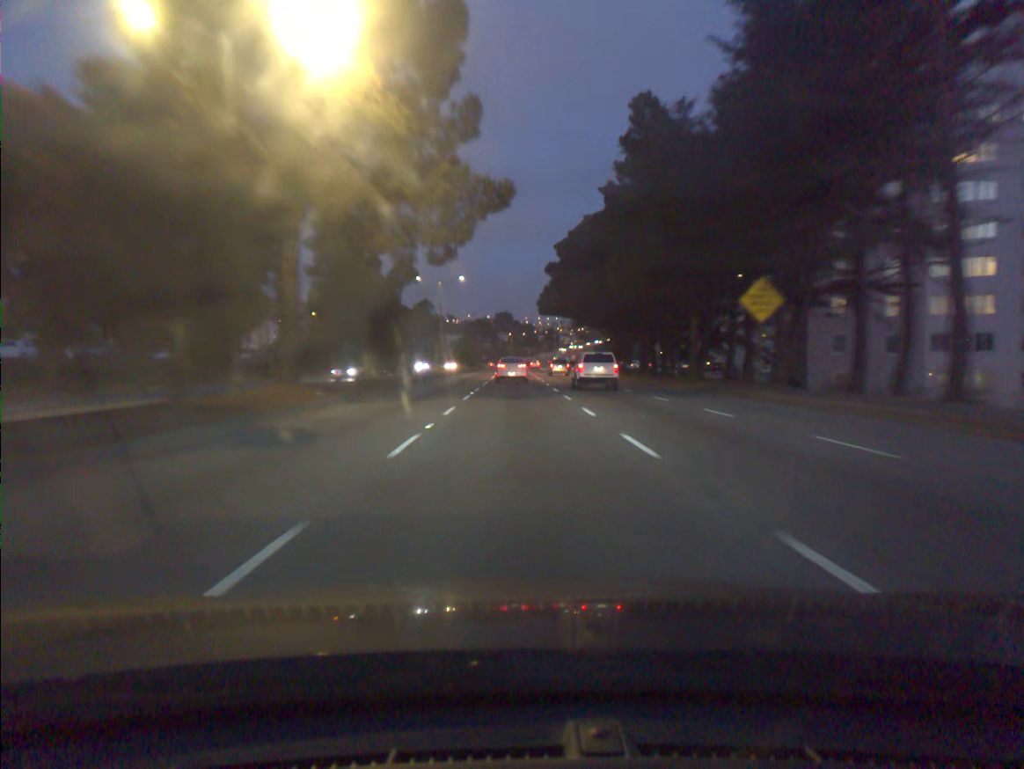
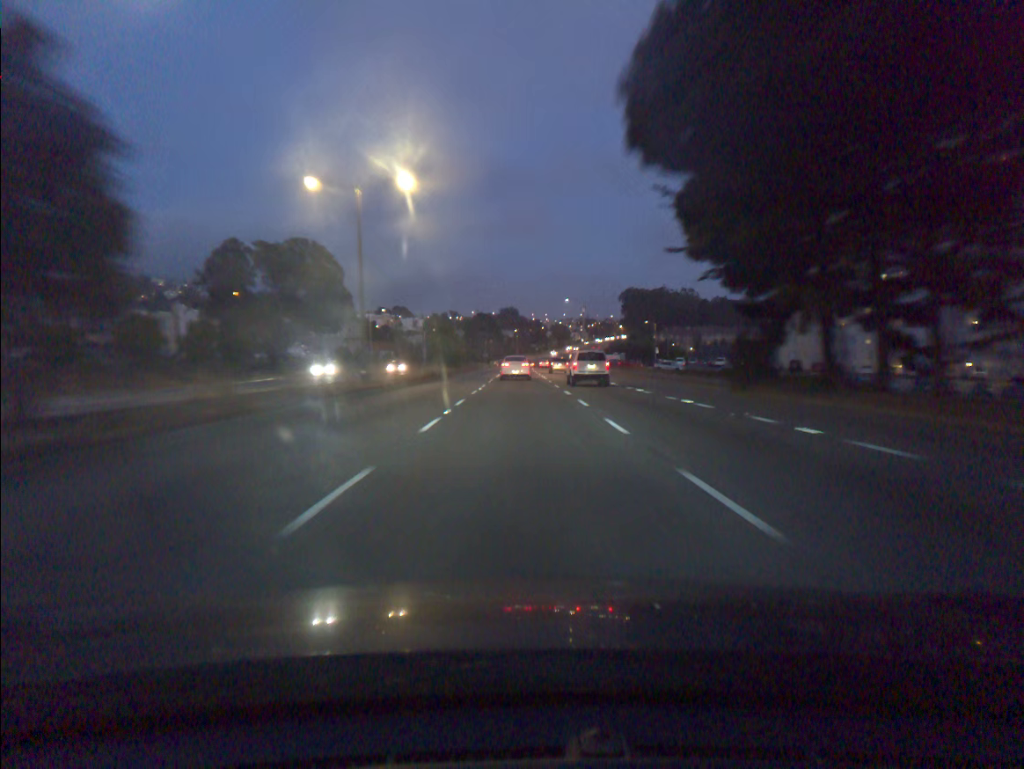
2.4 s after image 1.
(-0.1, +41.4) m; 0°
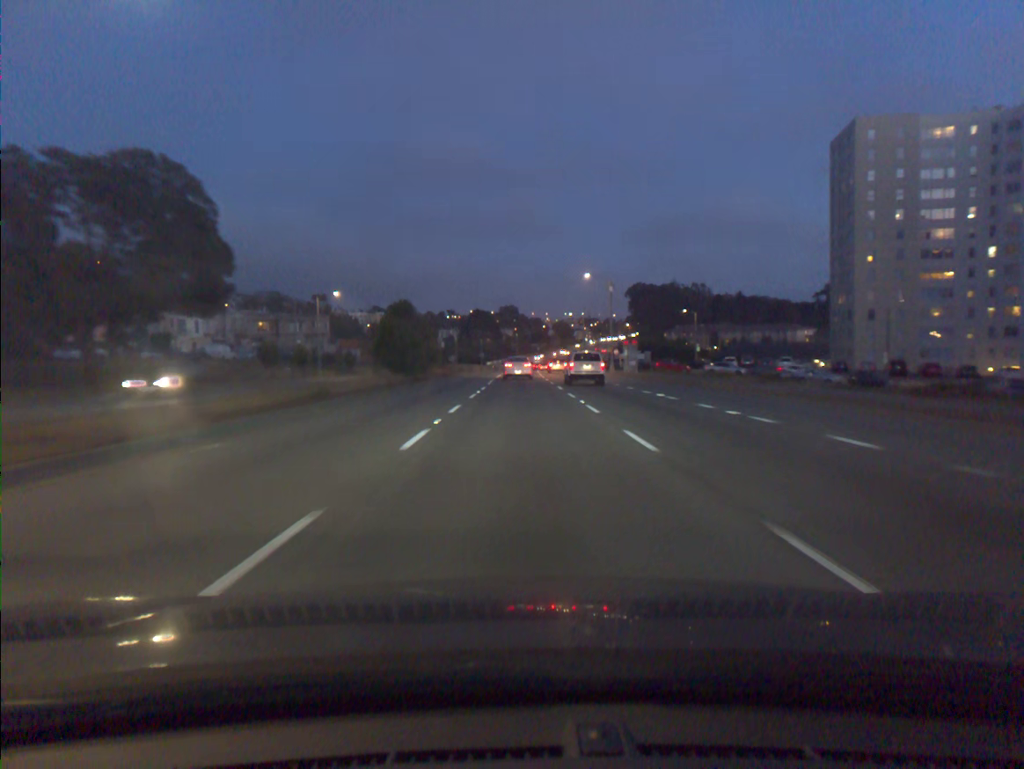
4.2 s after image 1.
(0.0, +31.9) m; 0°
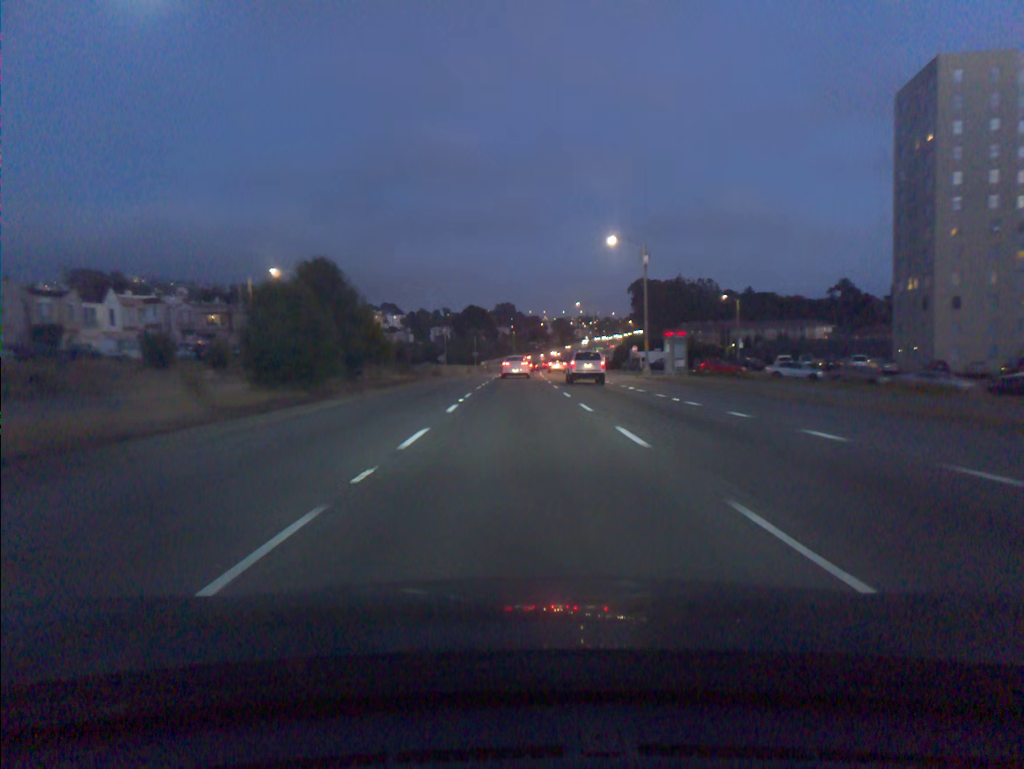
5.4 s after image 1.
(0.0, +22.0) m; 0°
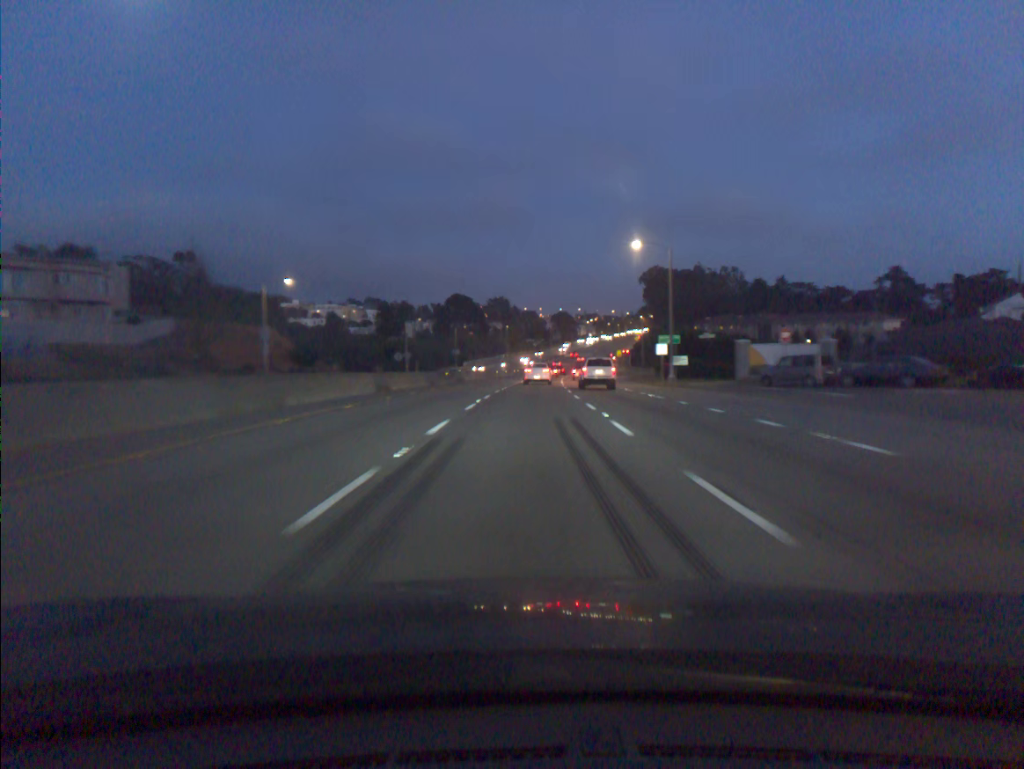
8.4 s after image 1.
(+0.1, +57.2) m; 0°
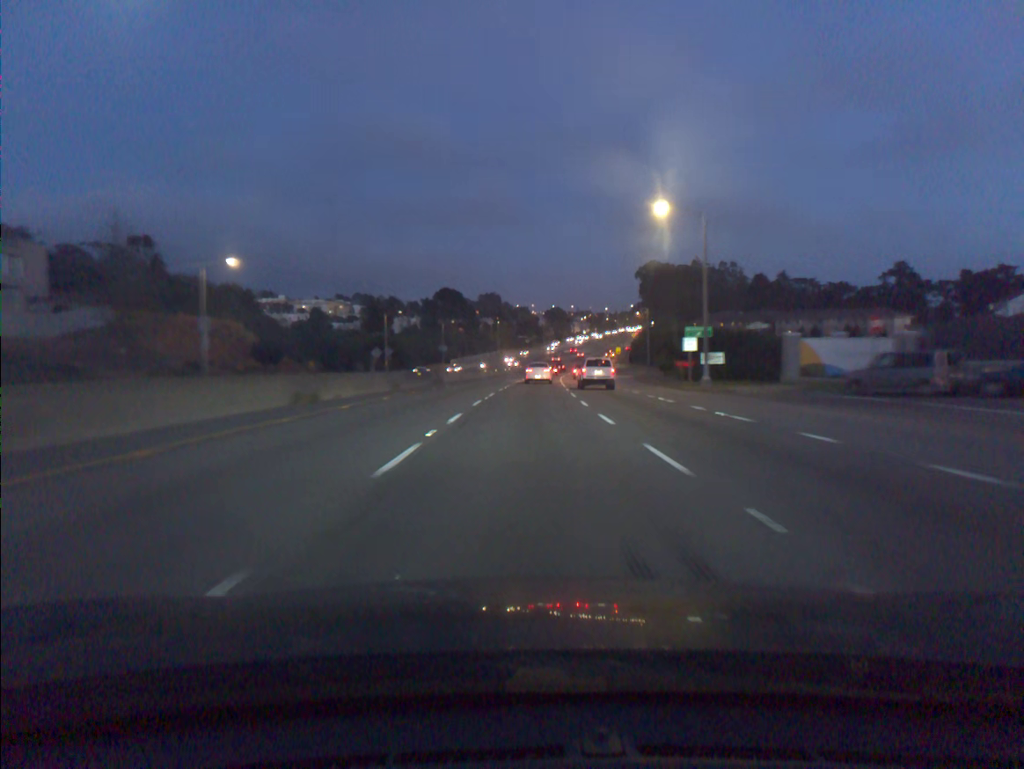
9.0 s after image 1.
(+0.1, +11.8) m; +1°
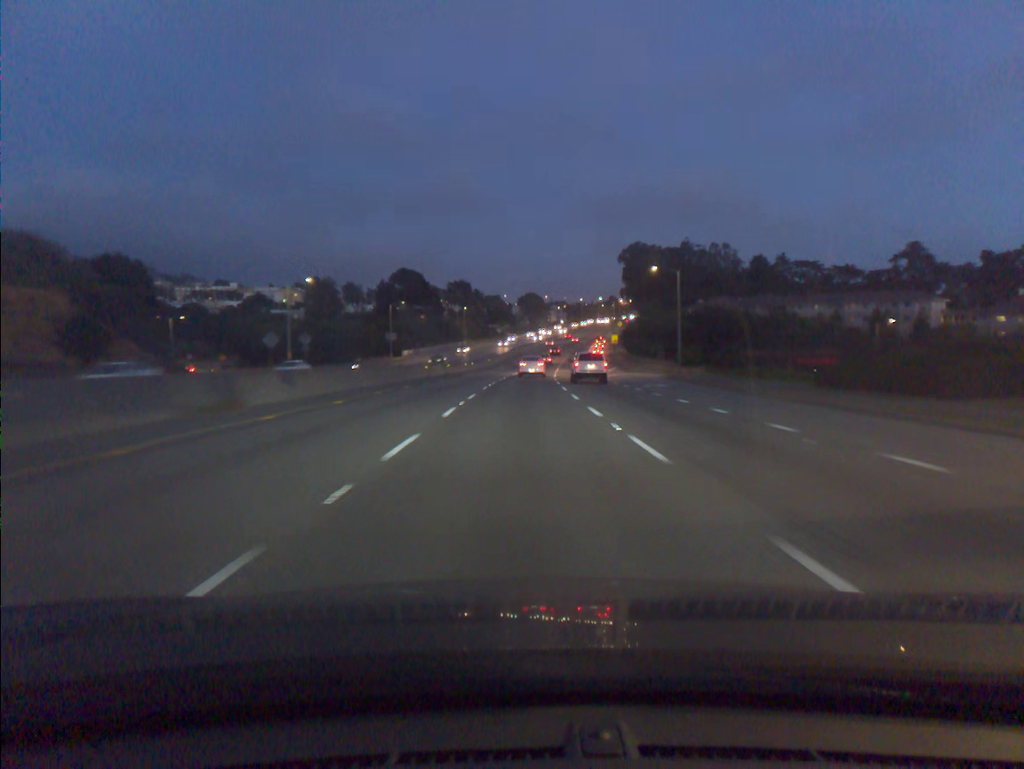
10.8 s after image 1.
(+0.6, +36.0) m; +2°
